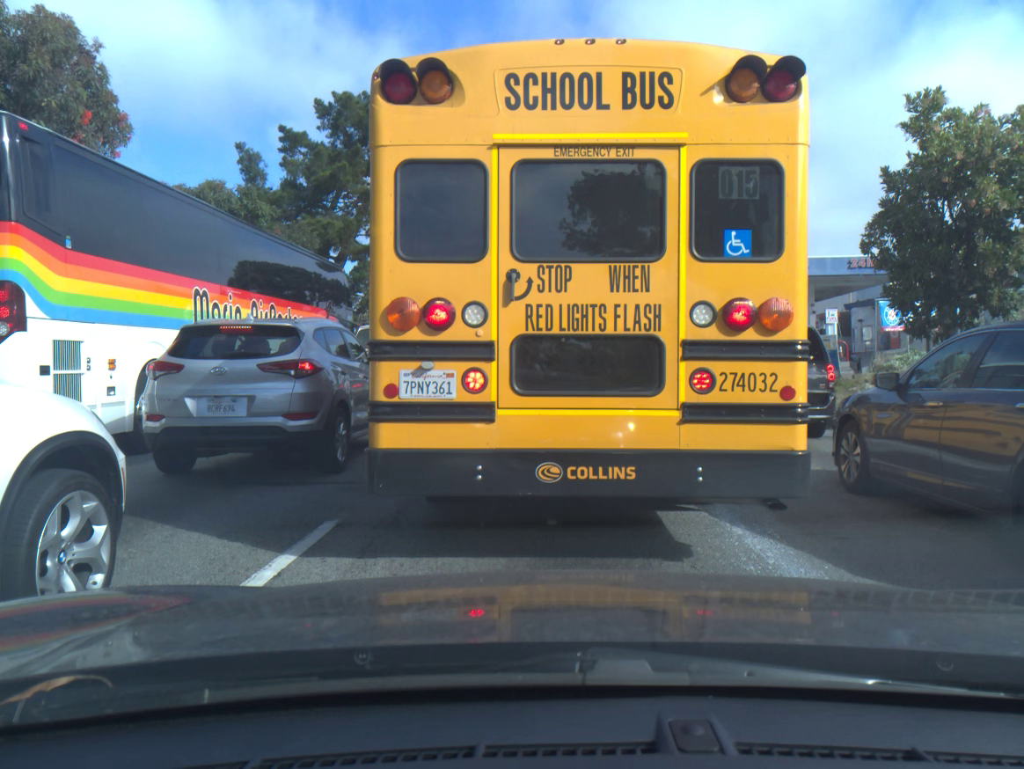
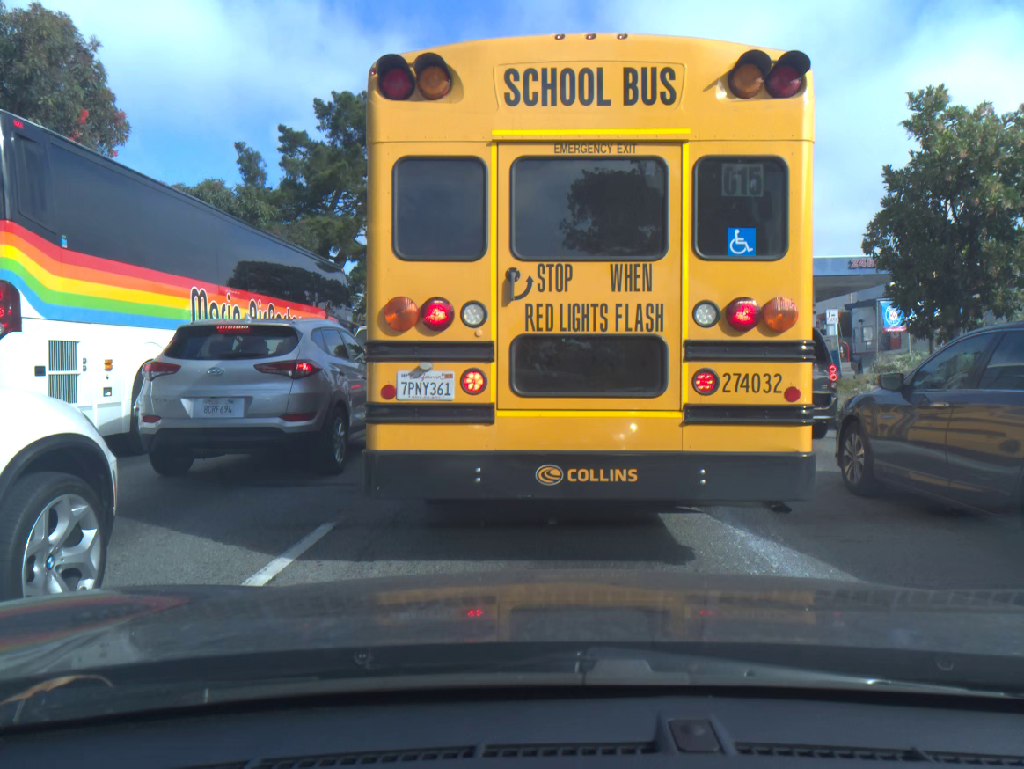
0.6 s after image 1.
(0.0, +0.1) m; 0°
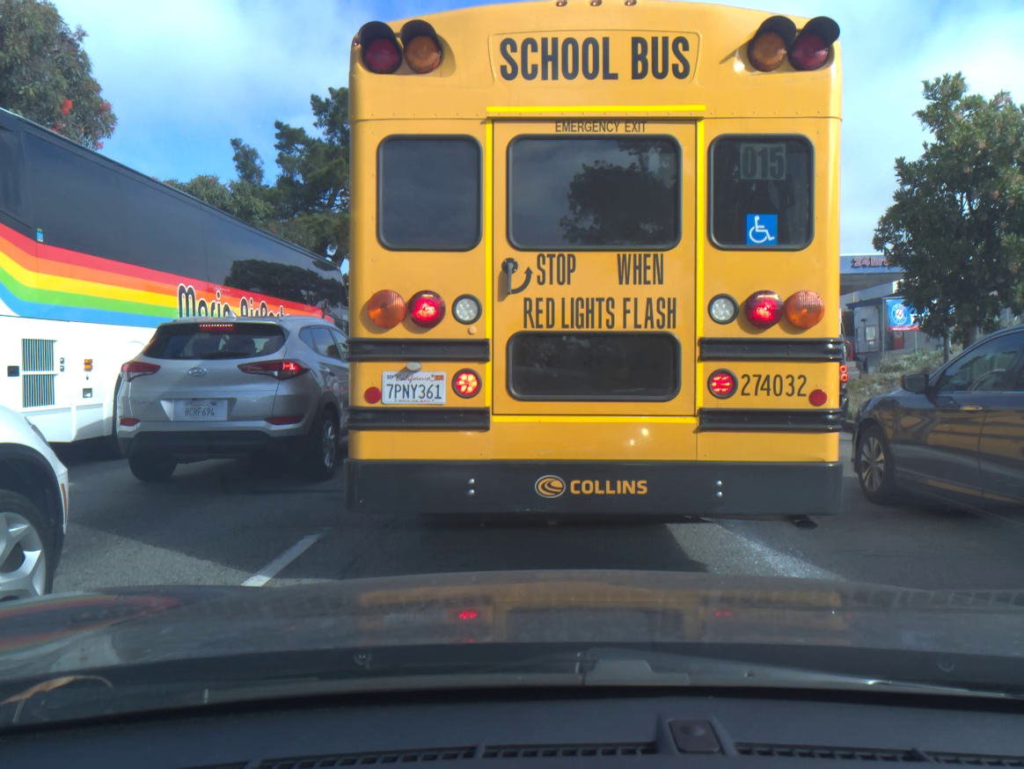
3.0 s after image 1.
(0.0, +0.4) m; 0°
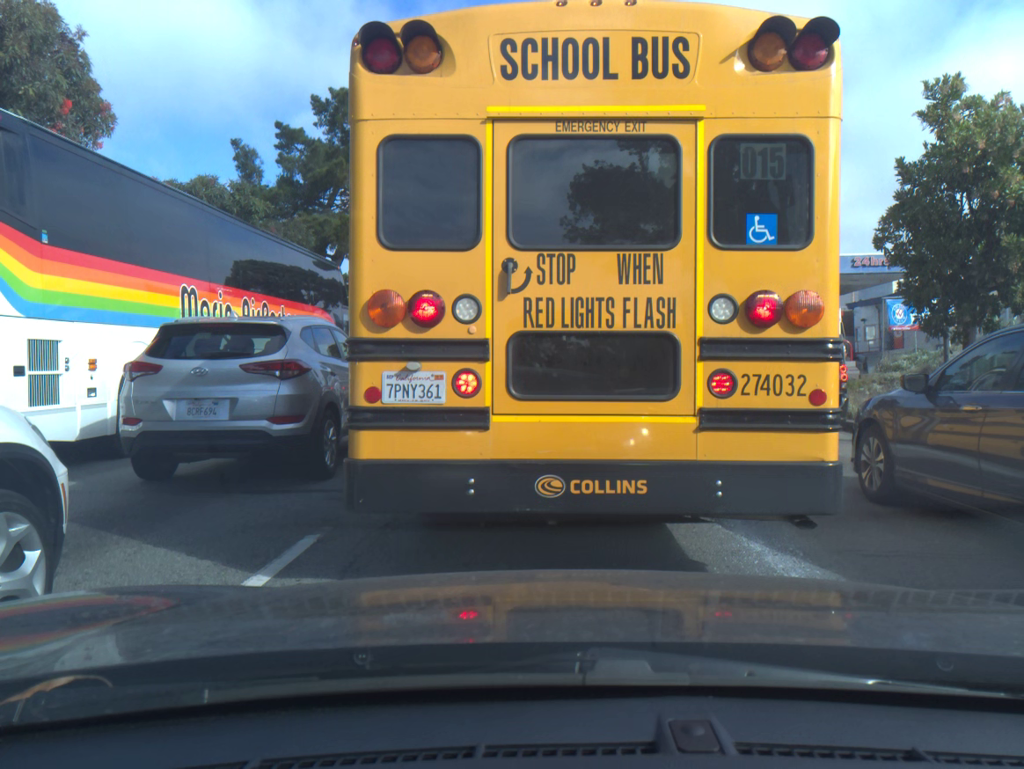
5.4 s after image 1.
(0.0, 0.0) m; 0°
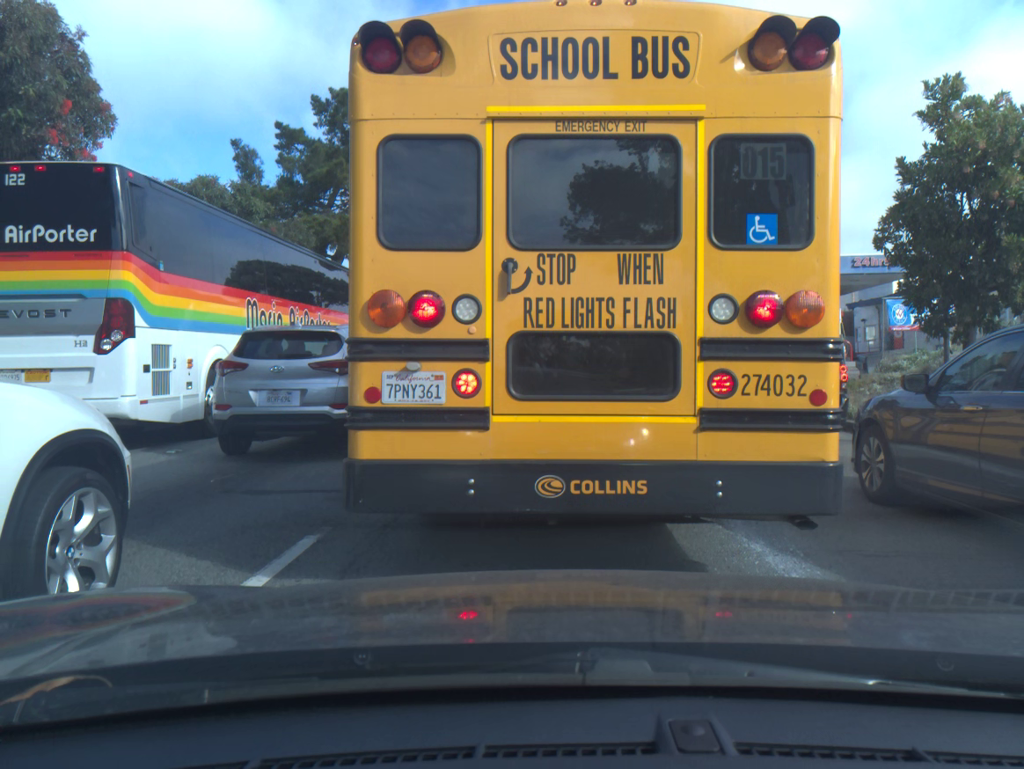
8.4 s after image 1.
(0.0, 0.0) m; 0°
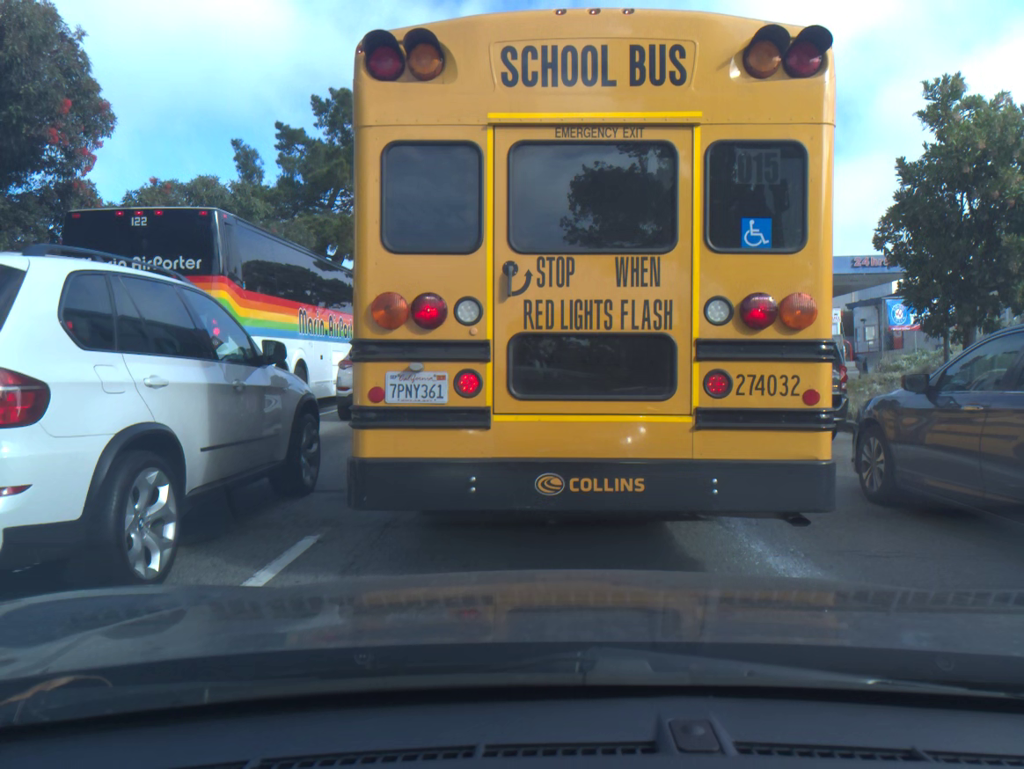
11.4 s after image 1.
(0.0, -0.1) m; 0°
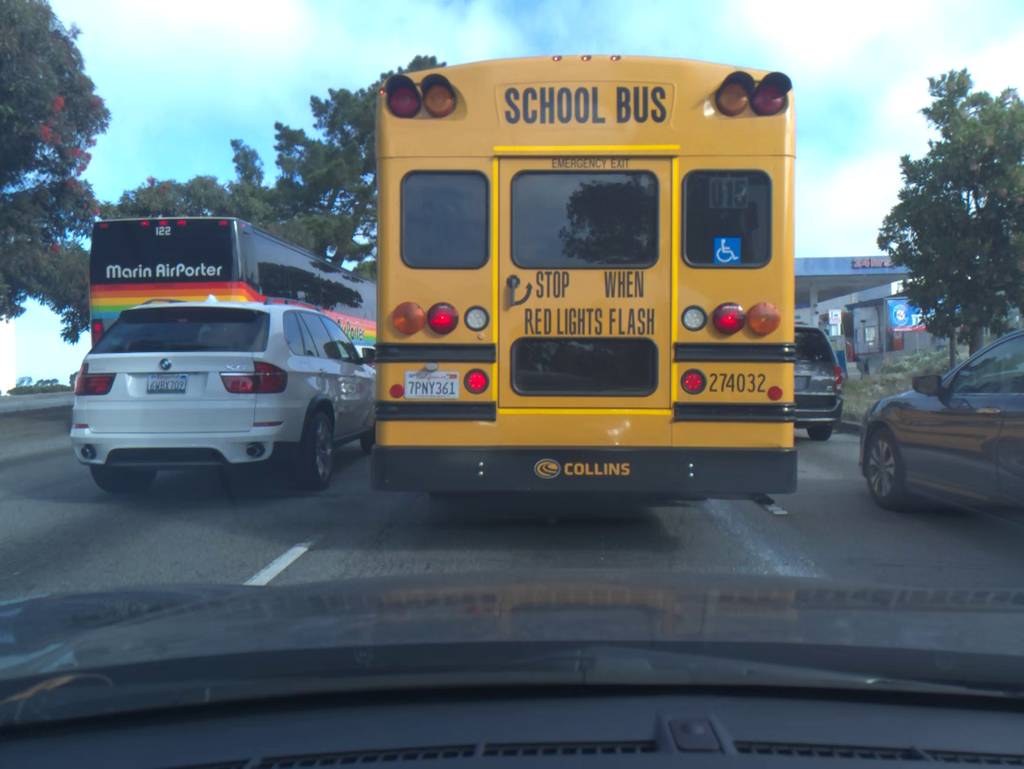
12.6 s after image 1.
(0.0, +0.1) m; 0°
